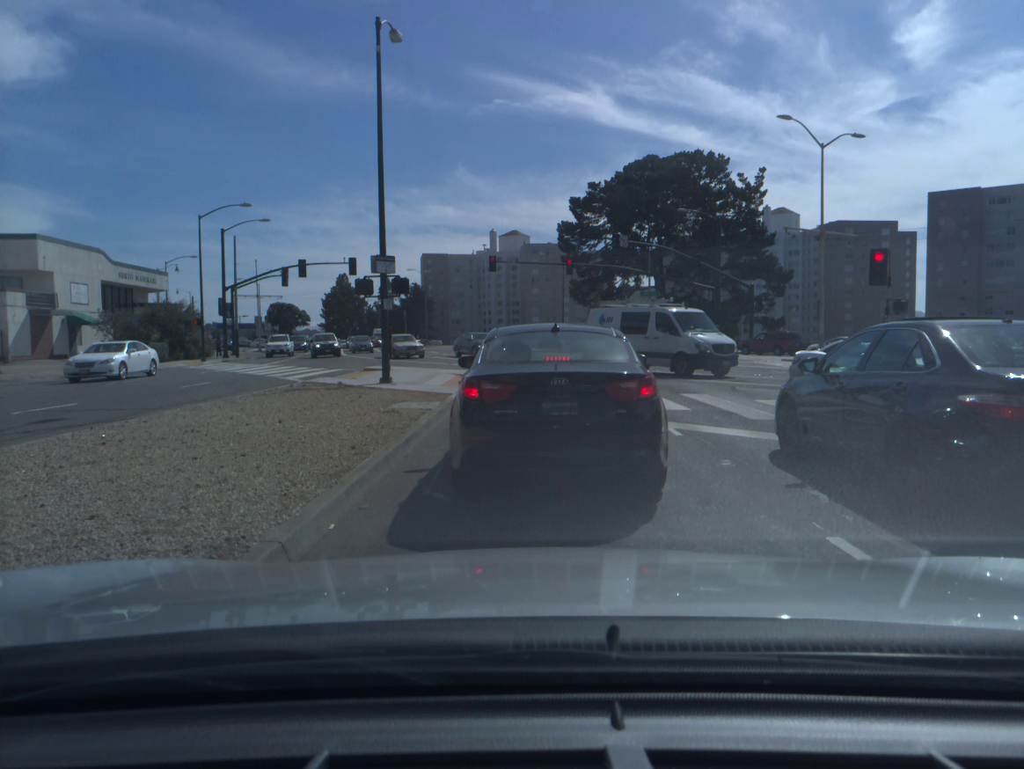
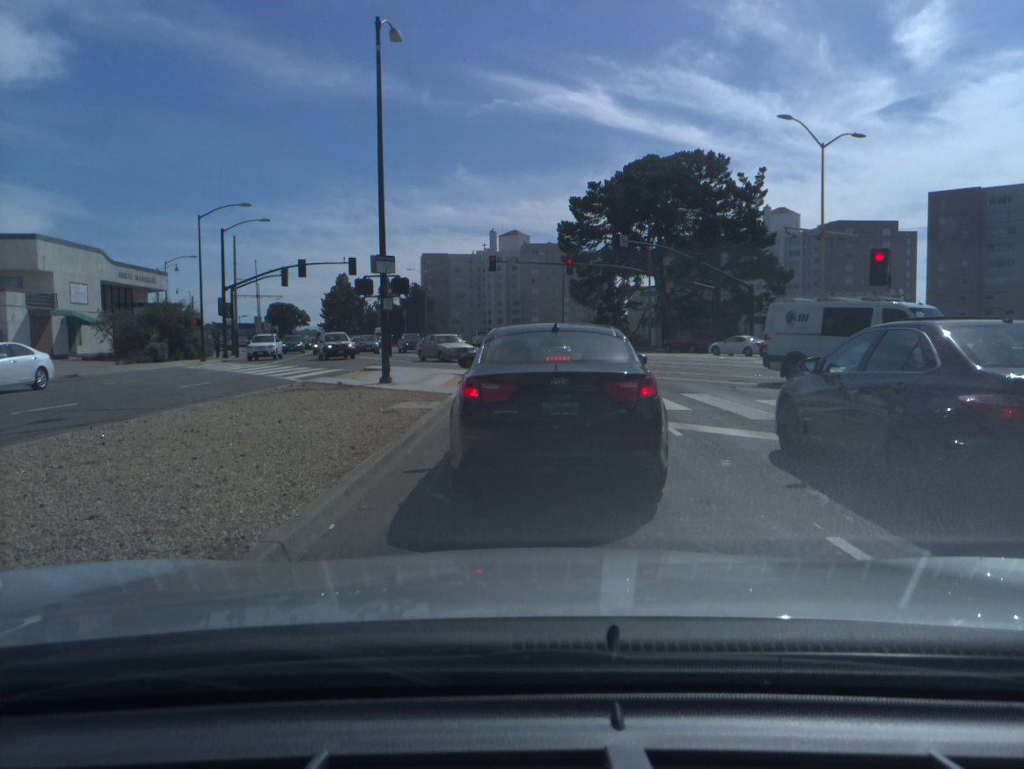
(0.0, 0.0) m; 0°
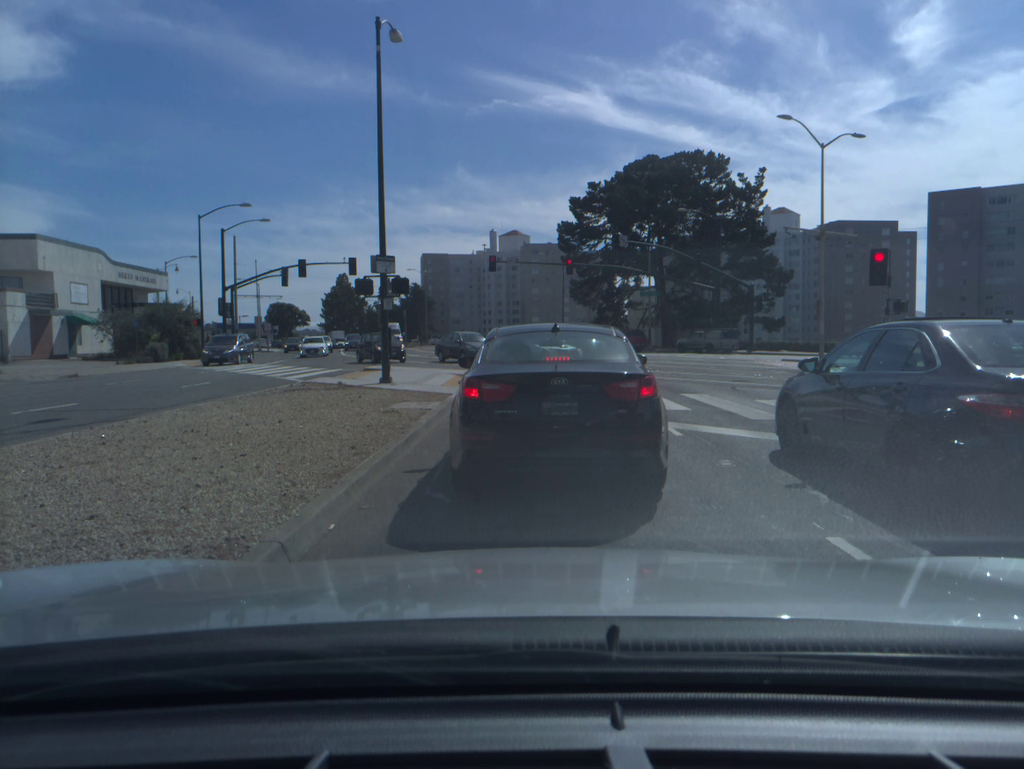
(0.0, 0.0) m; 0°
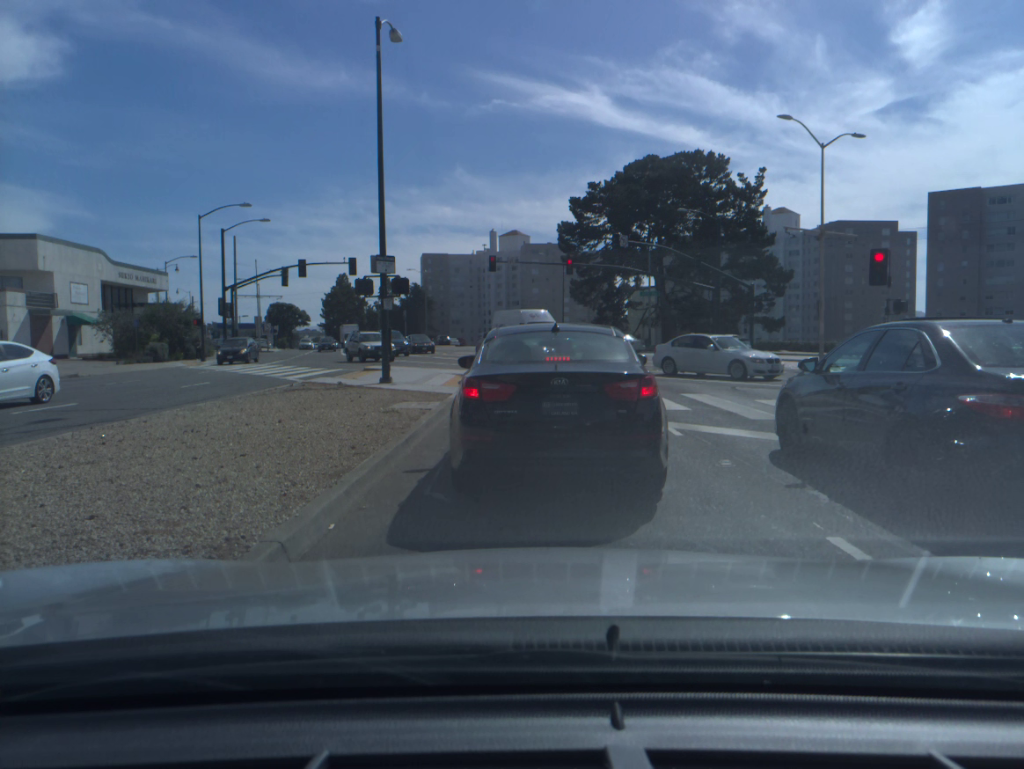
(0.0, 0.0) m; 0°
